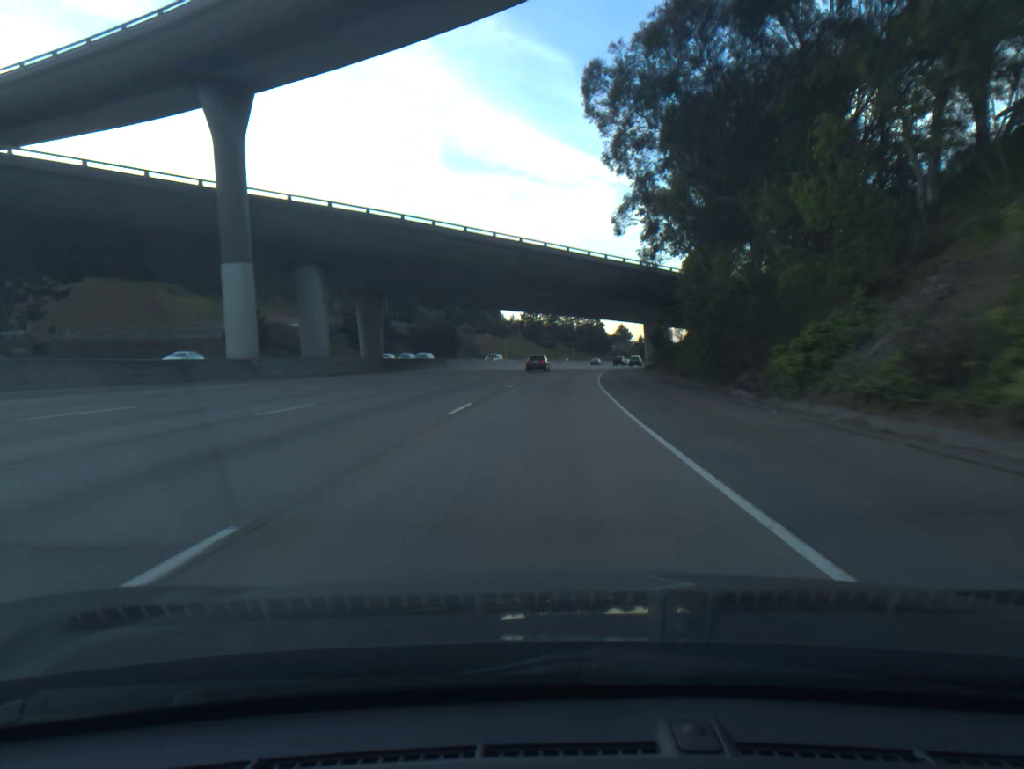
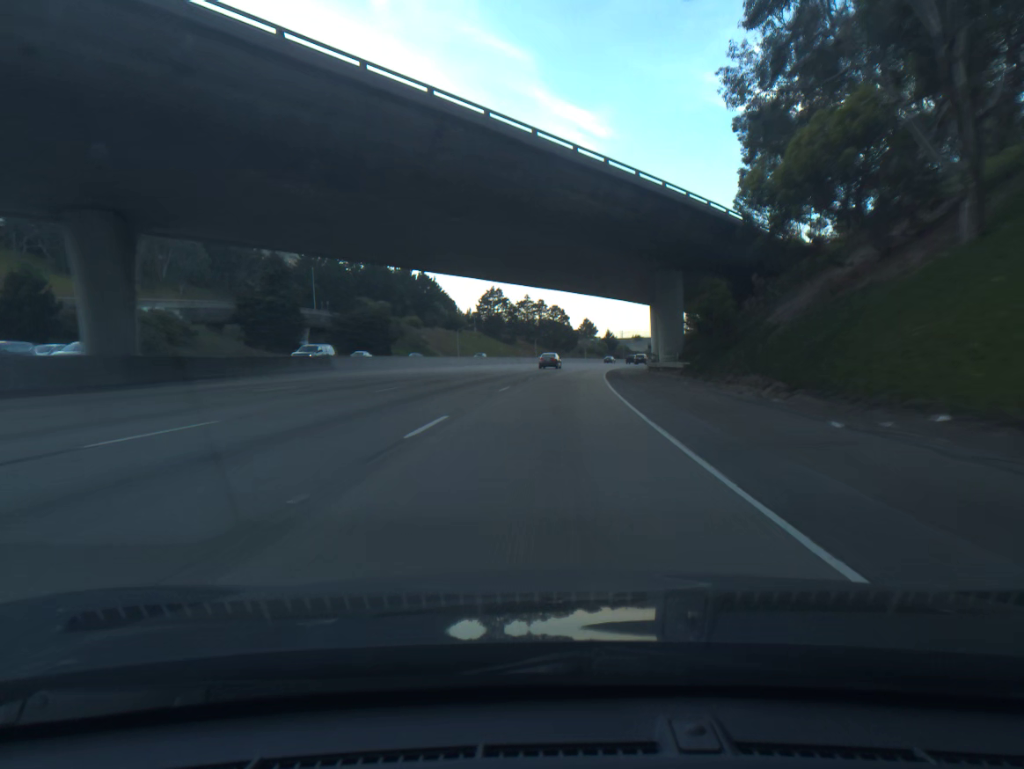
(+0.8, +33.7) m; +3°
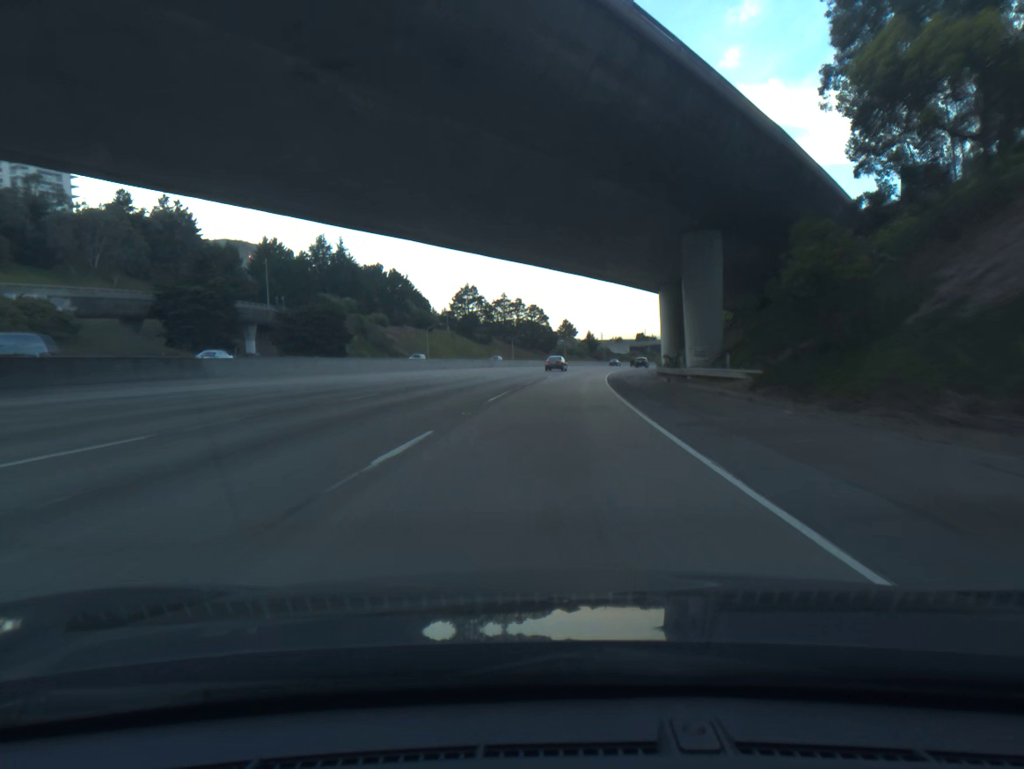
(+0.2, +16.9) m; +2°
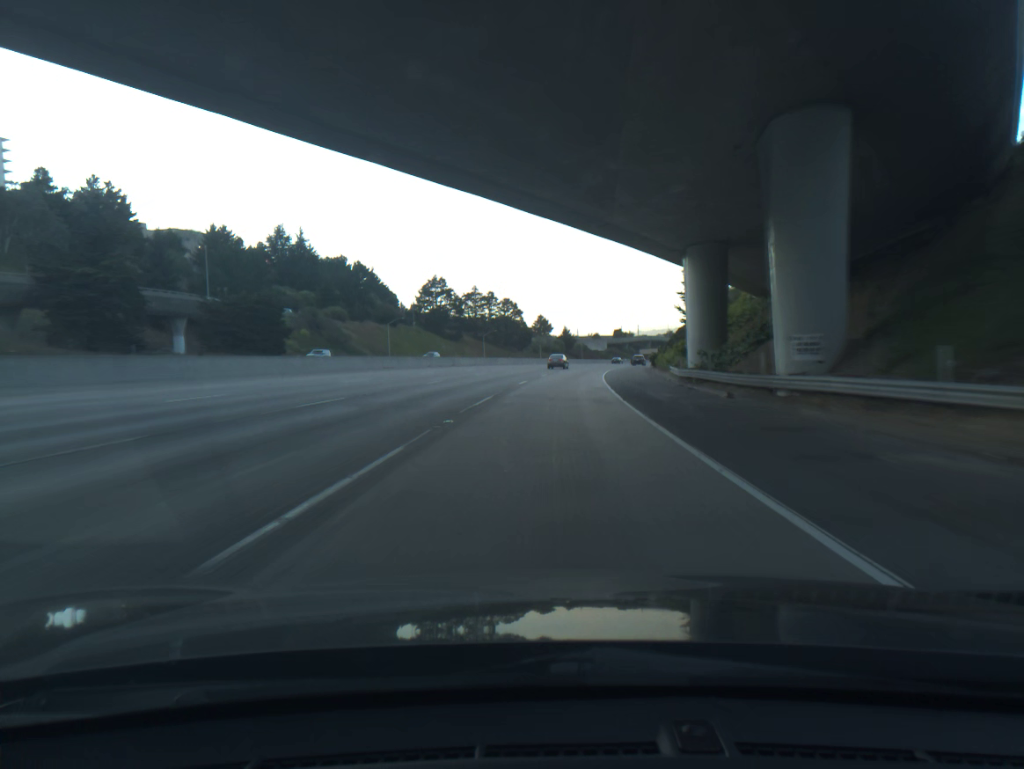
(+0.2, +17.0) m; +2°
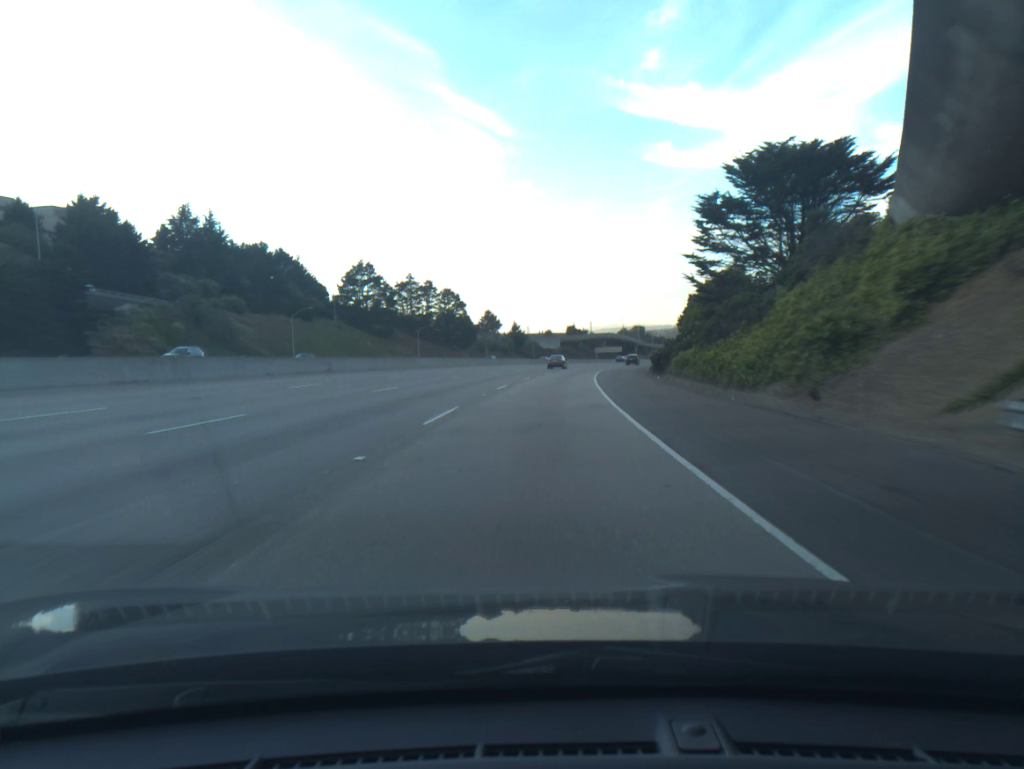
(+1.1, +34.0) m; +4°
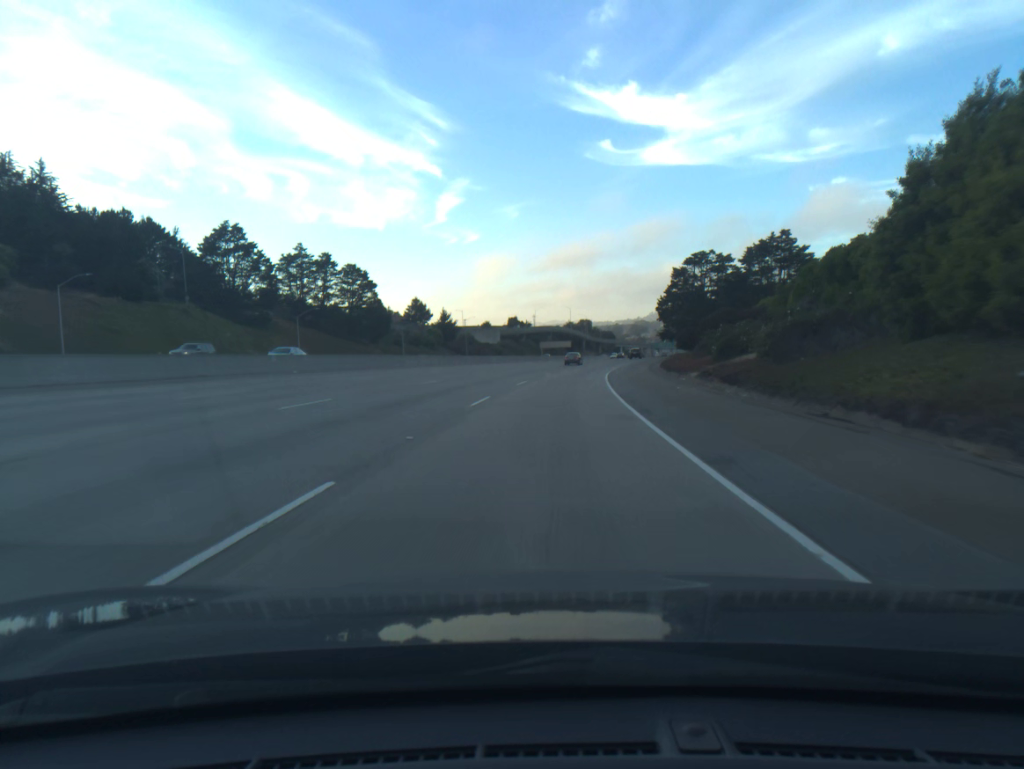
(+1.9, +51.3) m; +4°
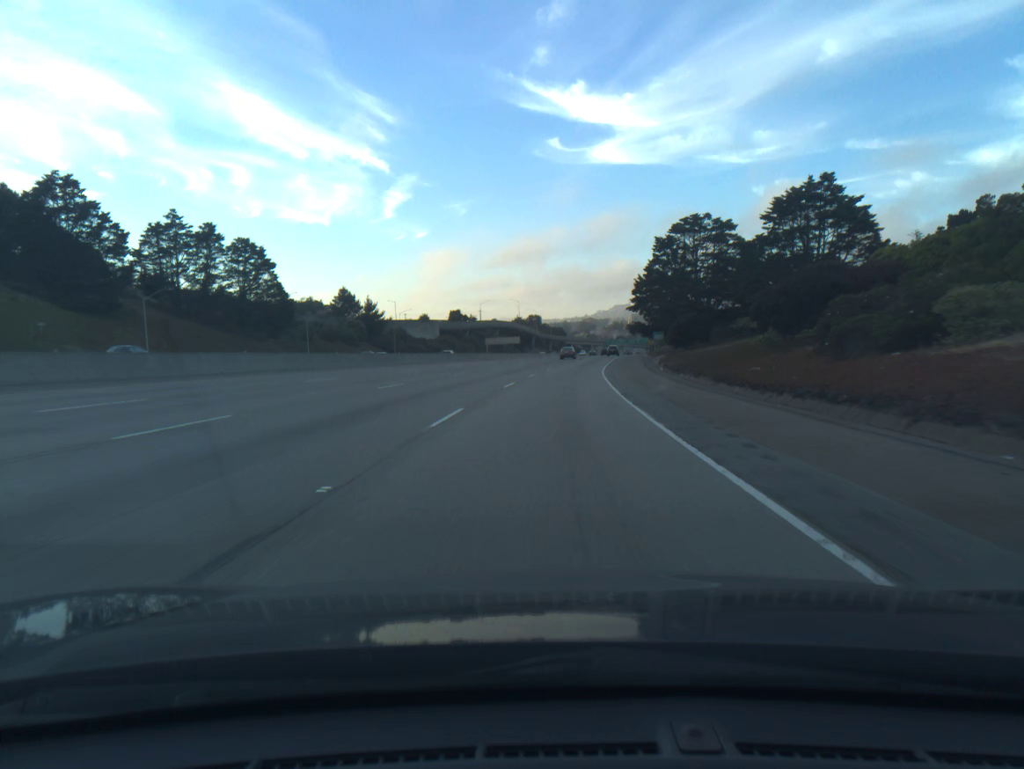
(+1.1, +34.3) m; +4°
